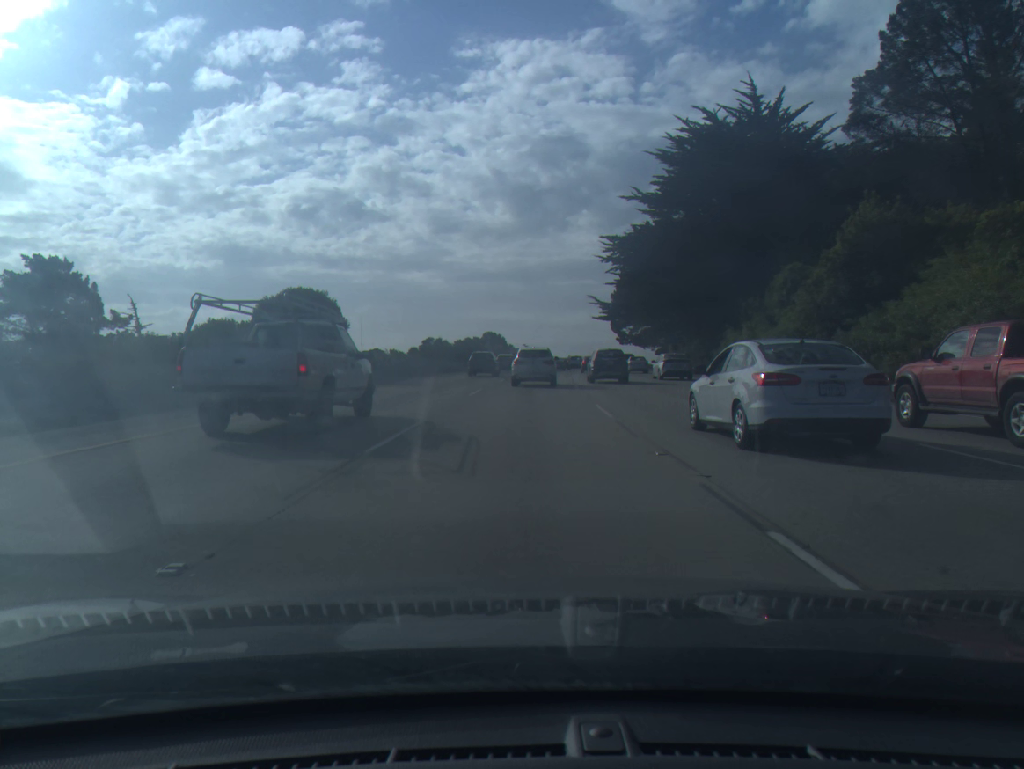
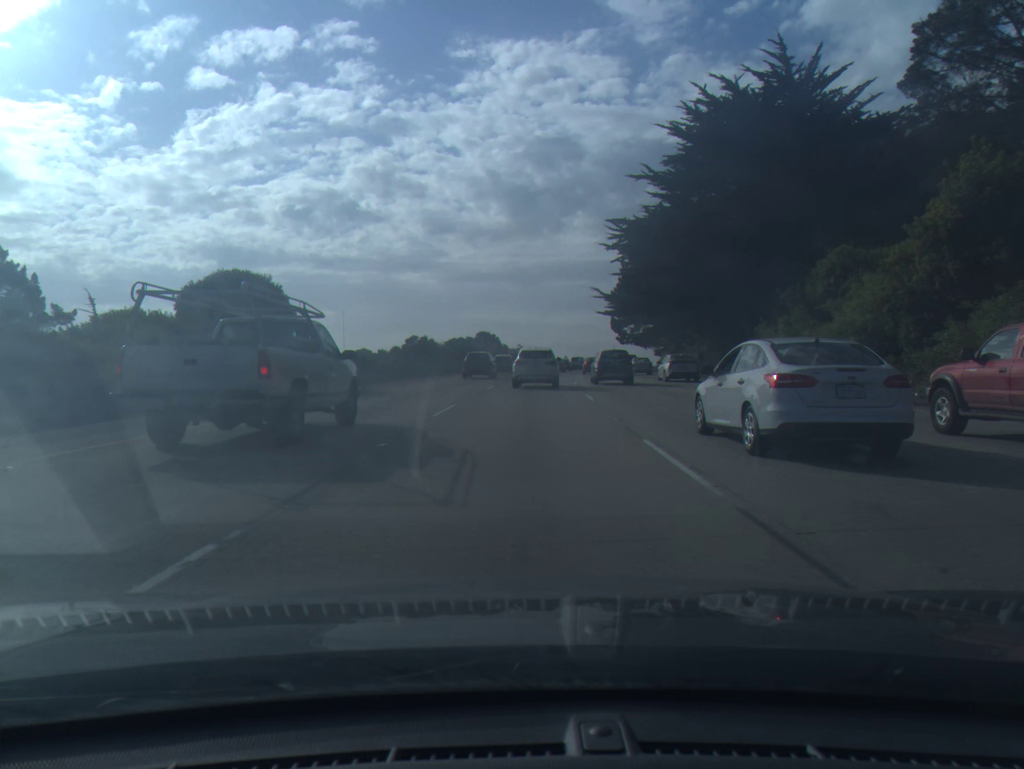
(0.0, +8.5) m; 0°
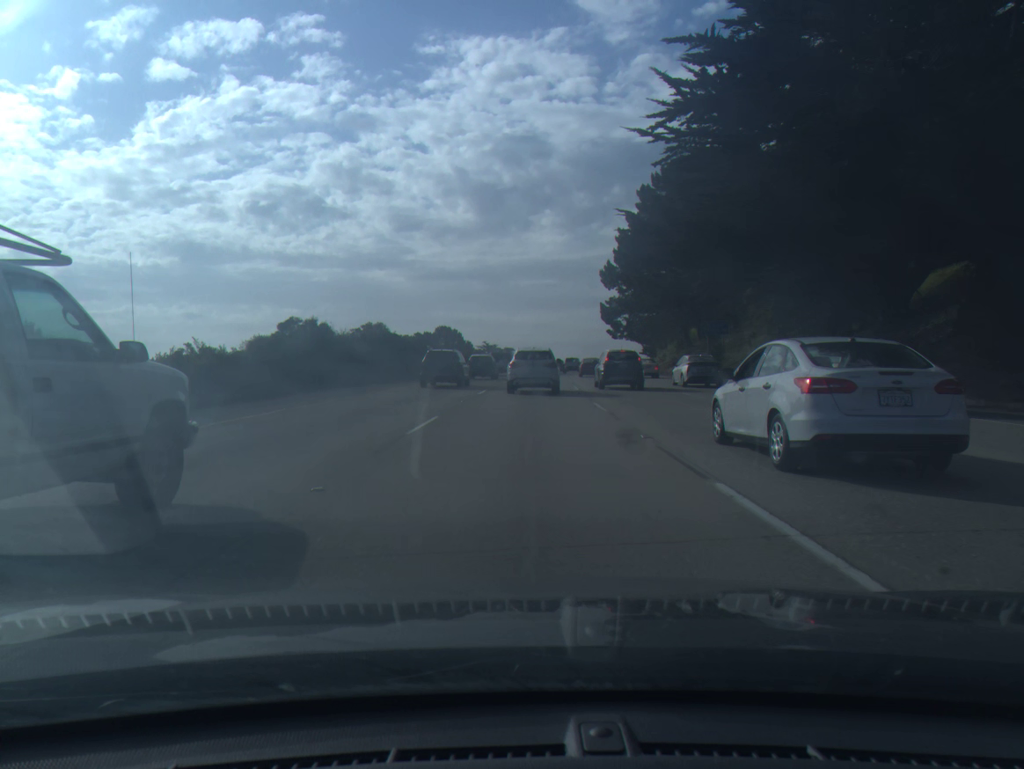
(+0.5, +32.5) m; +2°
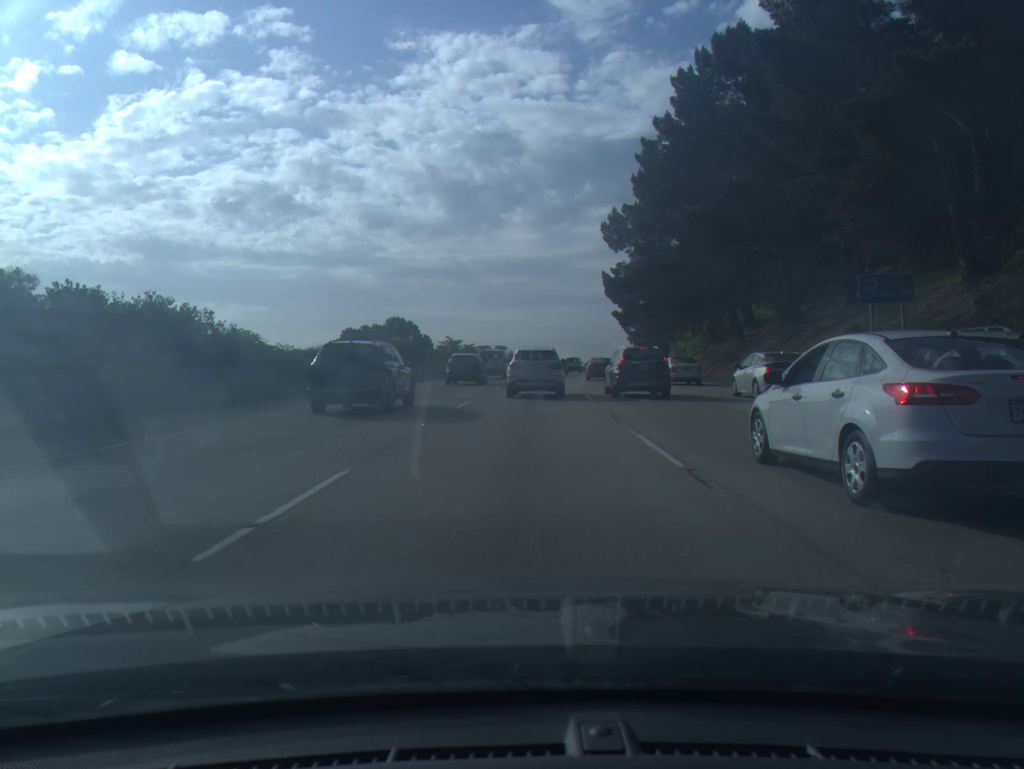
(+0.9, +37.4) m; +2°
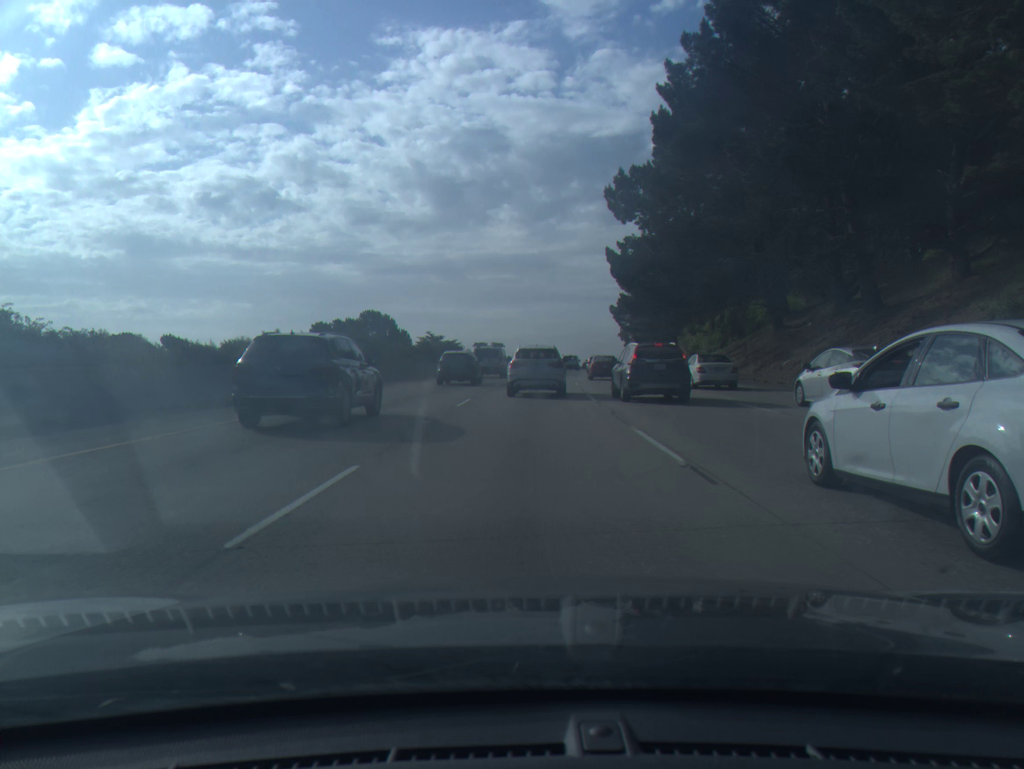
(+0.1, +14.2) m; +1°
